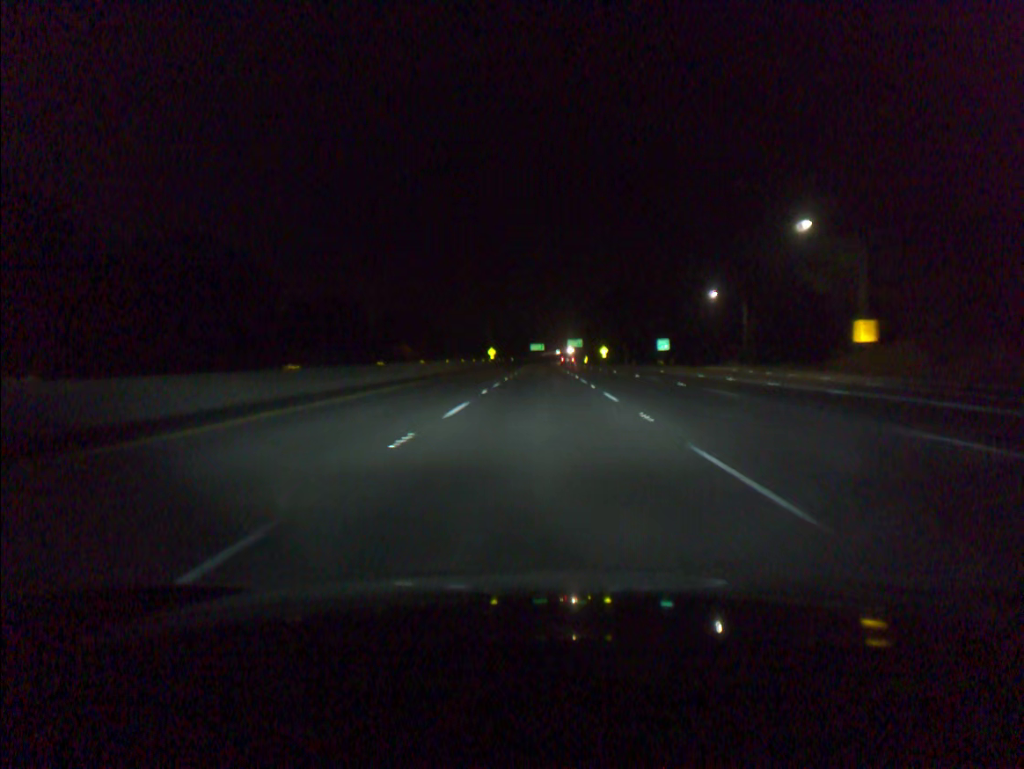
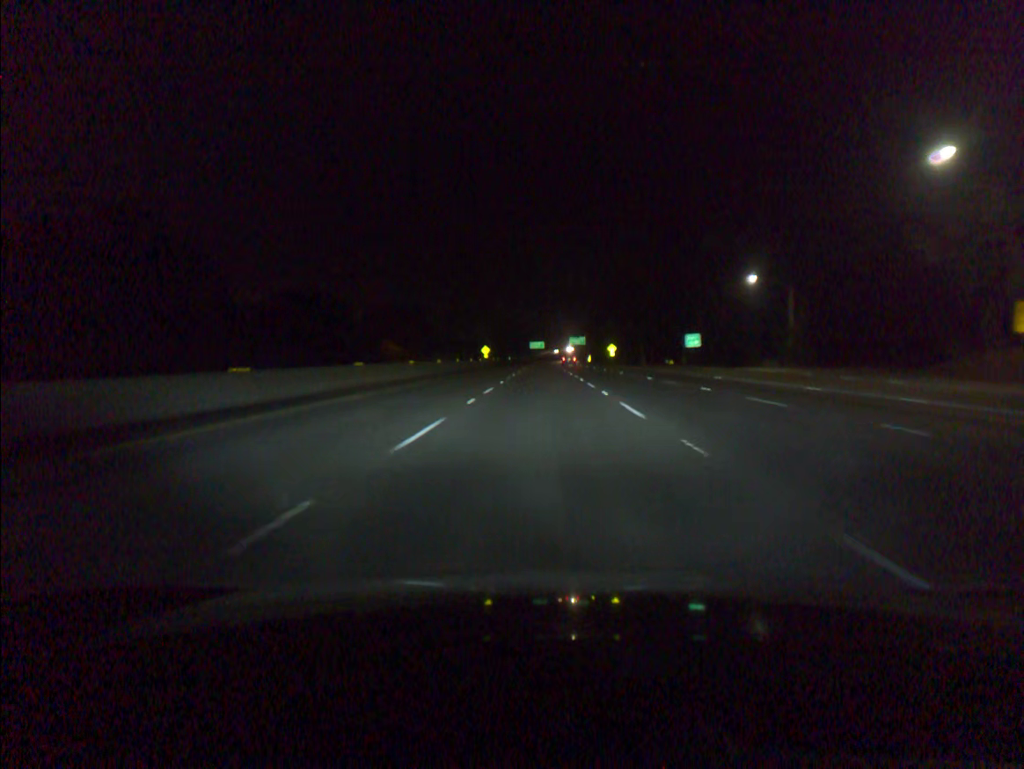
(0.0, +19.7) m; 0°
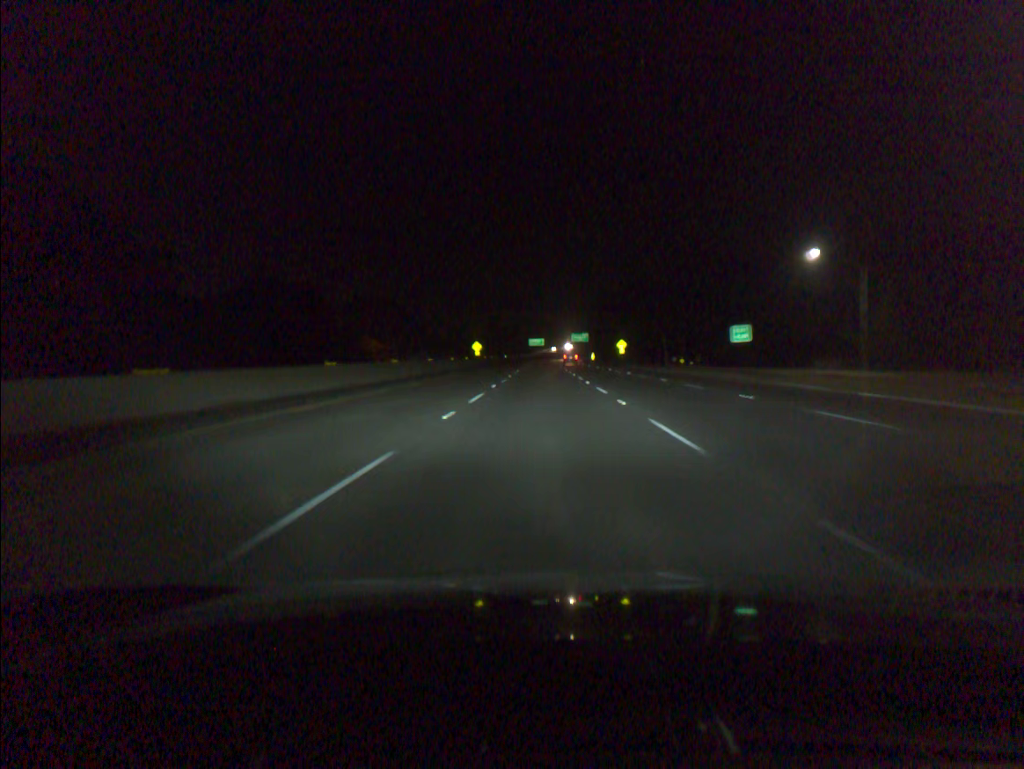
(0.0, +19.8) m; 0°
